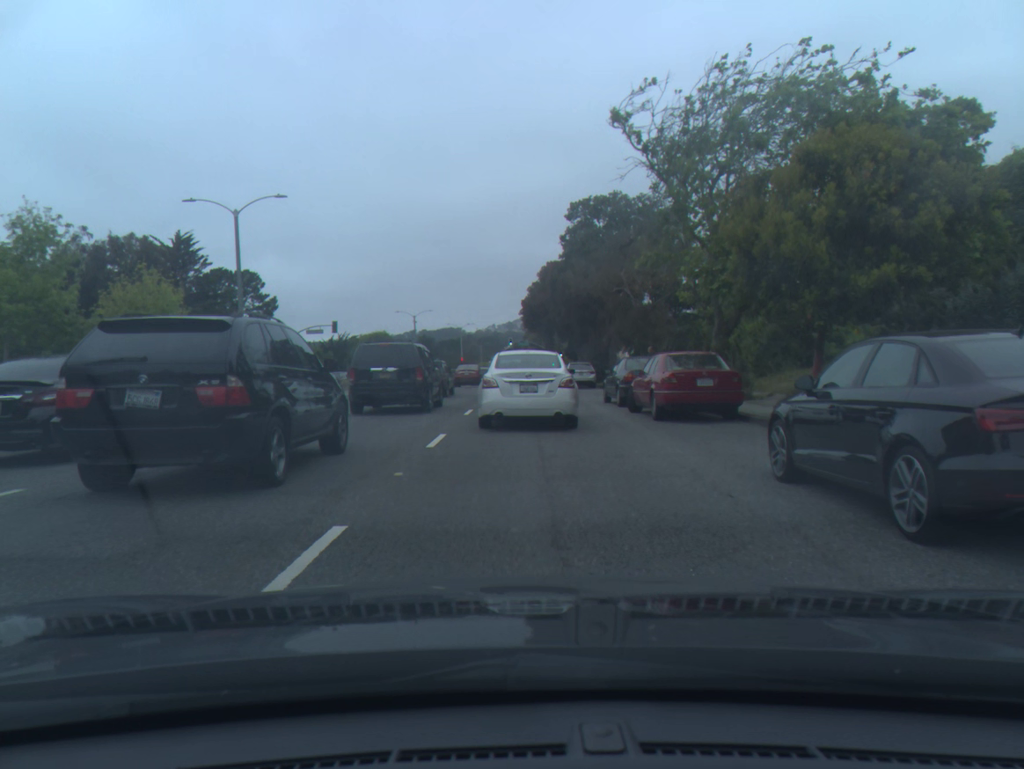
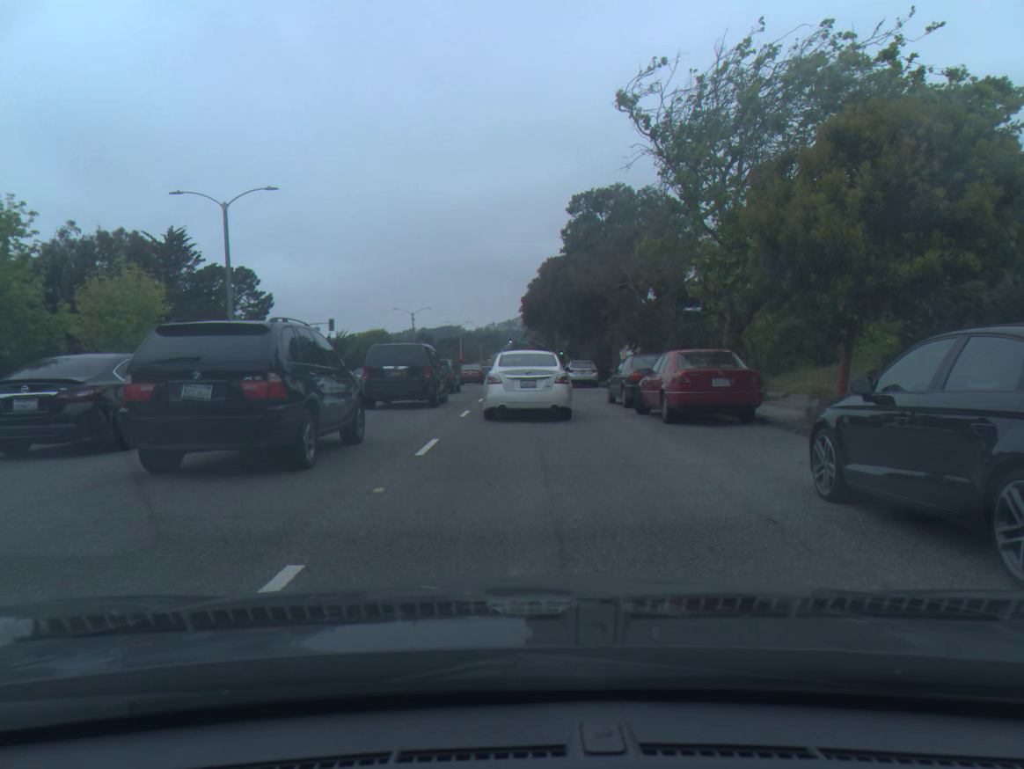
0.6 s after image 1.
(0.0, +1.2) m; 0°
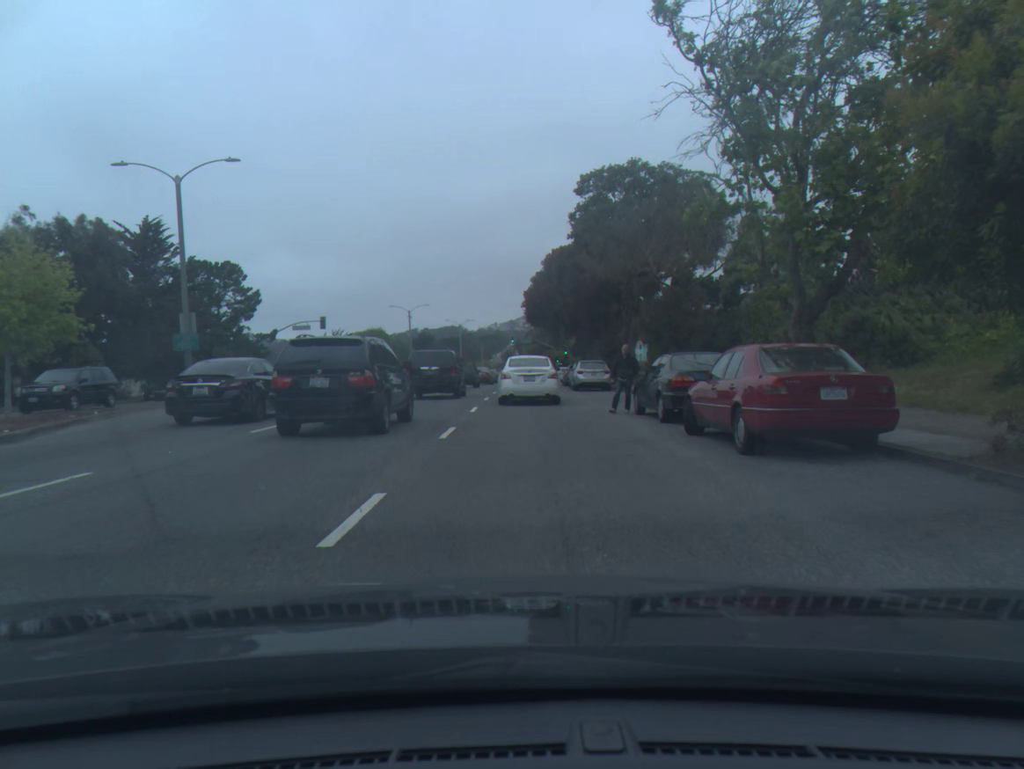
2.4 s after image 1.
(0.0, +5.0) m; 0°
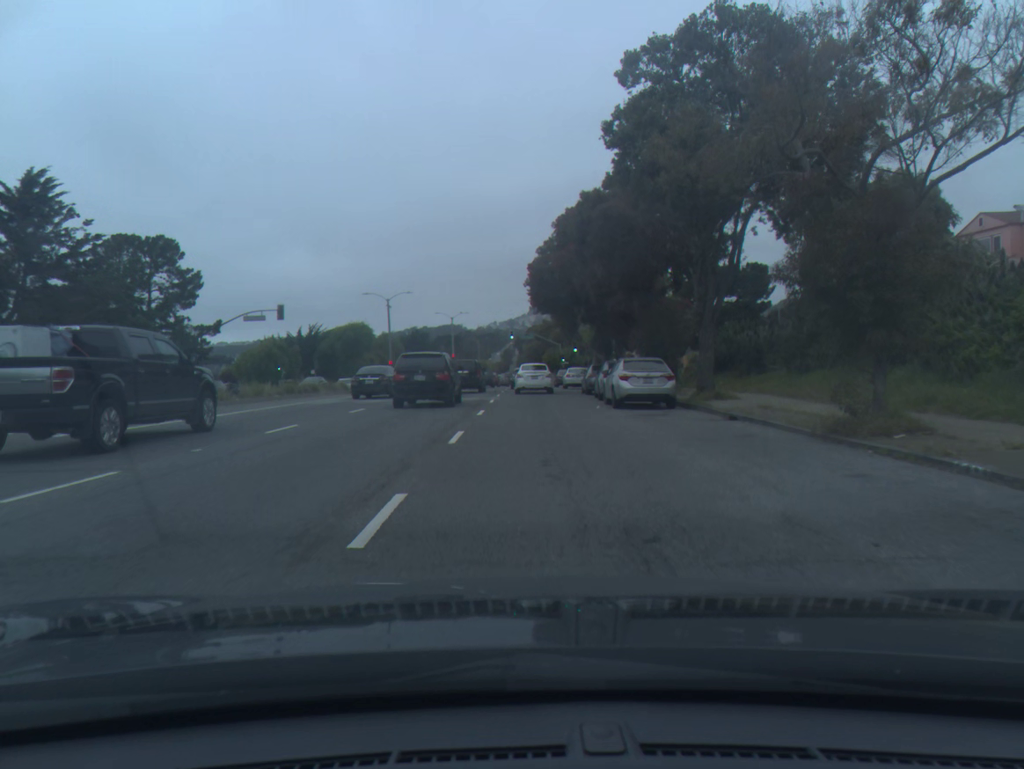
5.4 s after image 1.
(-0.1, +14.5) m; 0°
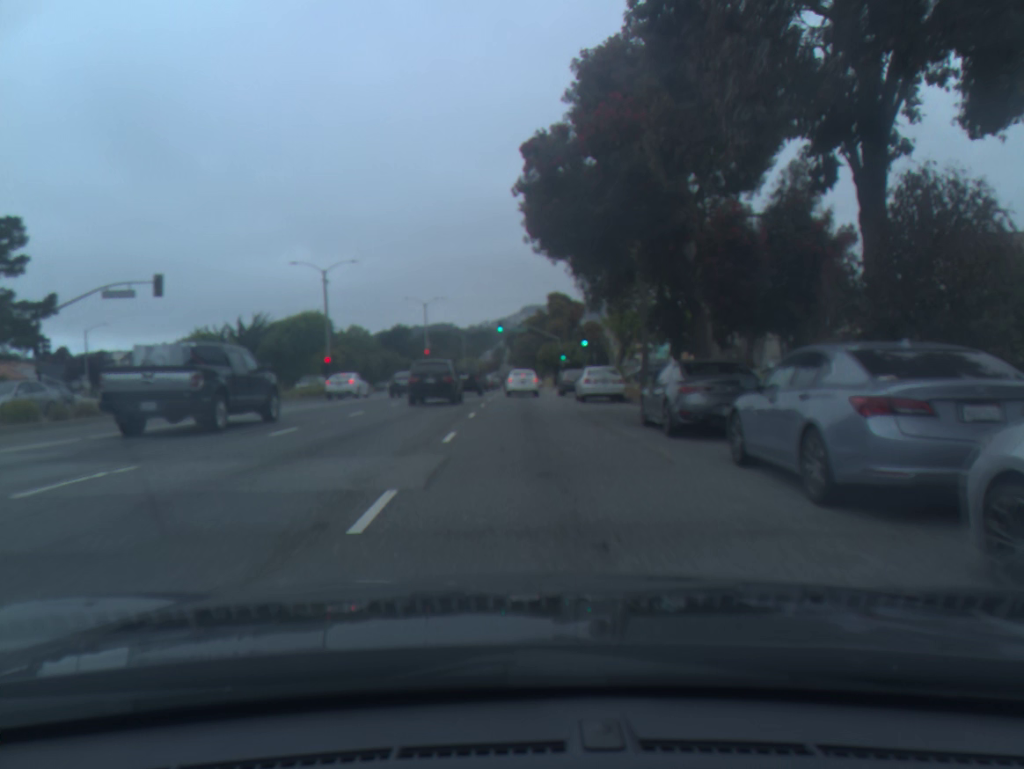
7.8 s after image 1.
(0.0, +20.9) m; 0°
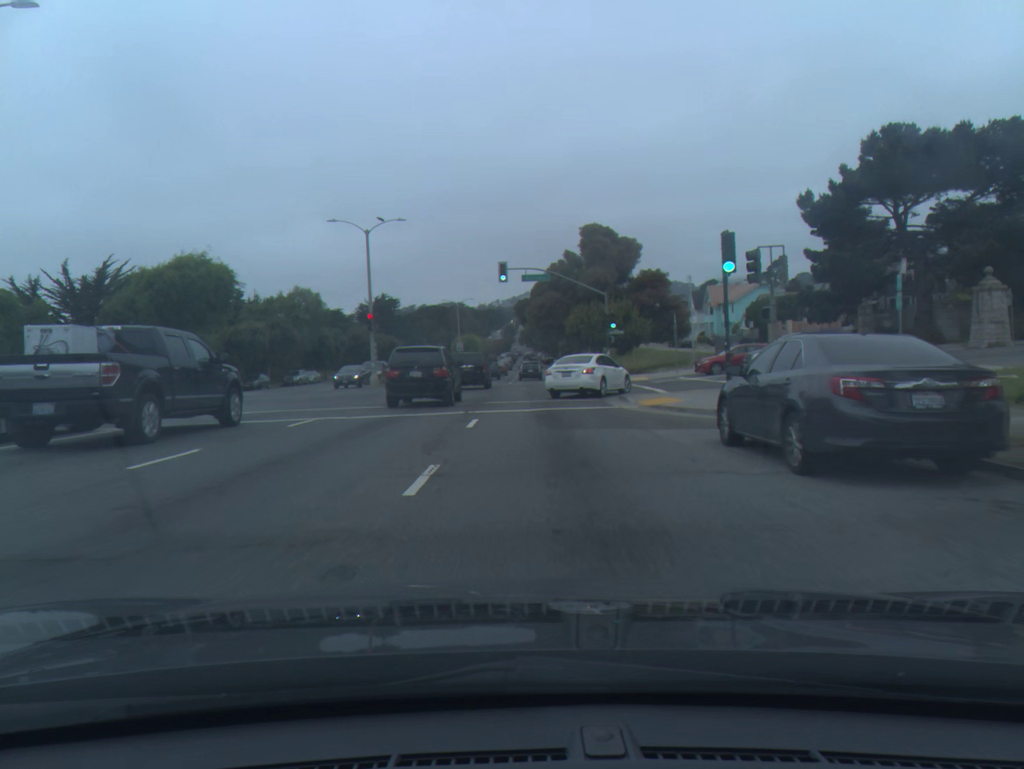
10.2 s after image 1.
(-0.4, +35.2) m; -1°
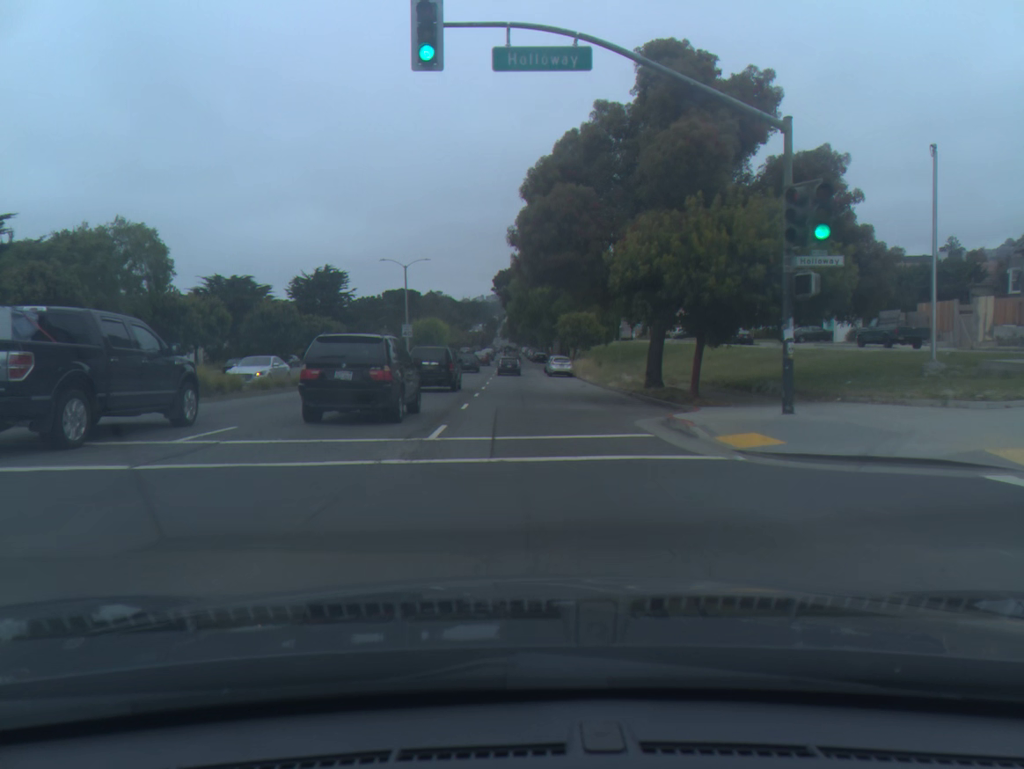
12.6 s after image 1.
(+0.3, +36.9) m; +1°
